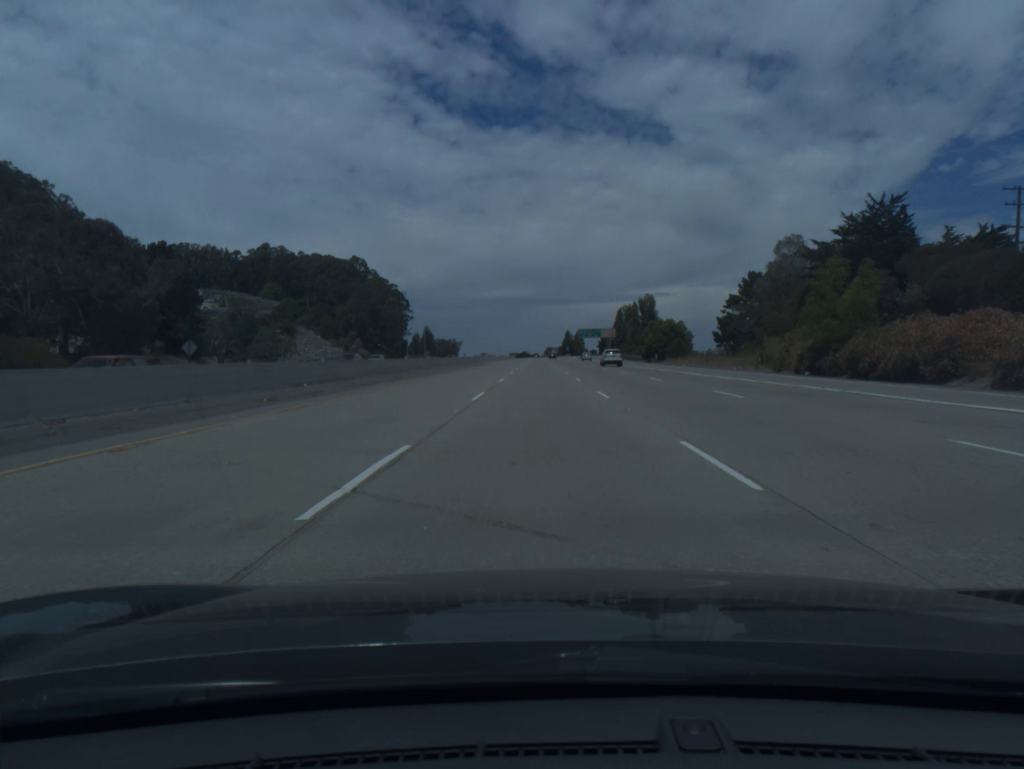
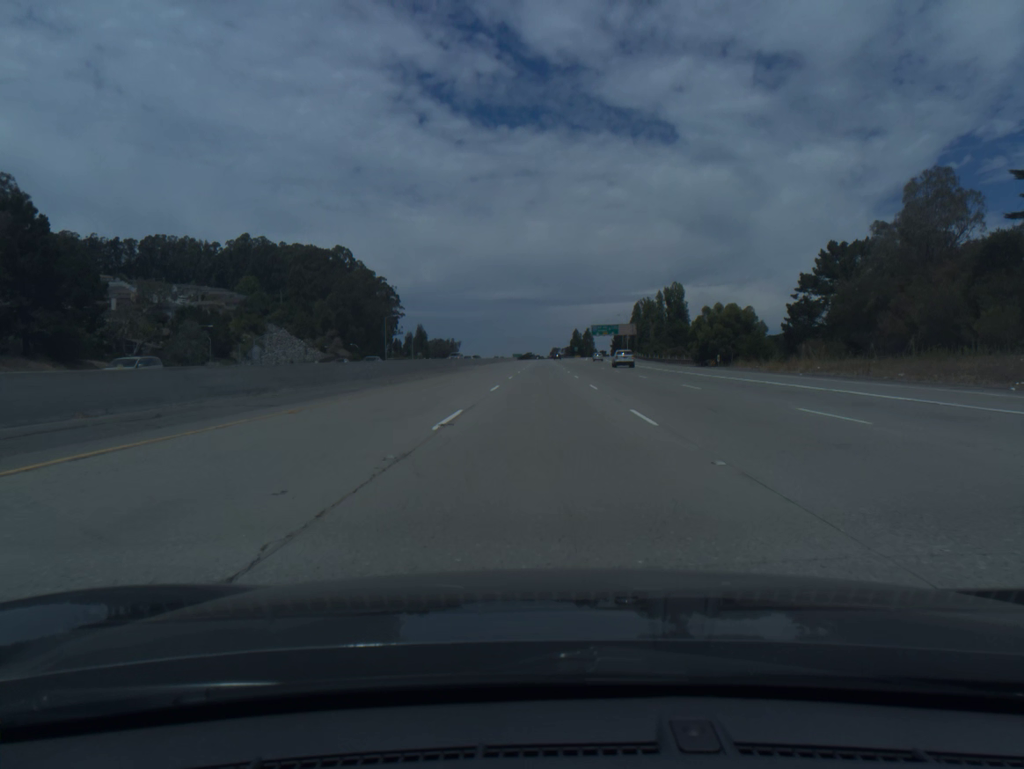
(0.0, +37.2) m; 0°
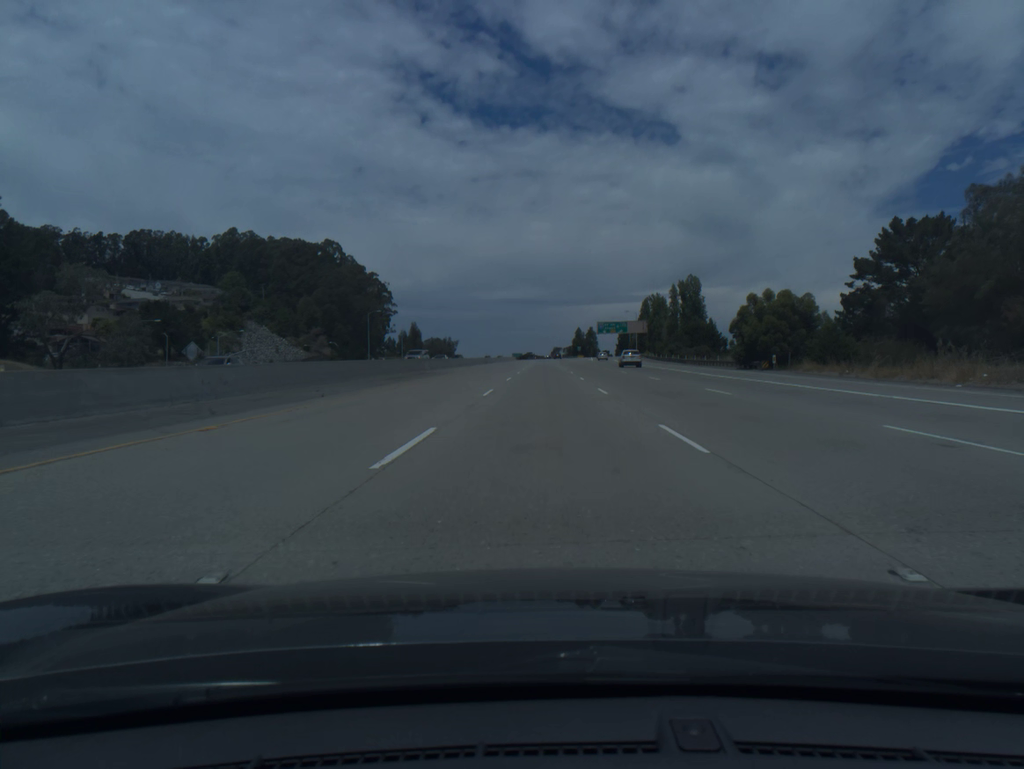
(0.0, +18.7) m; 0°
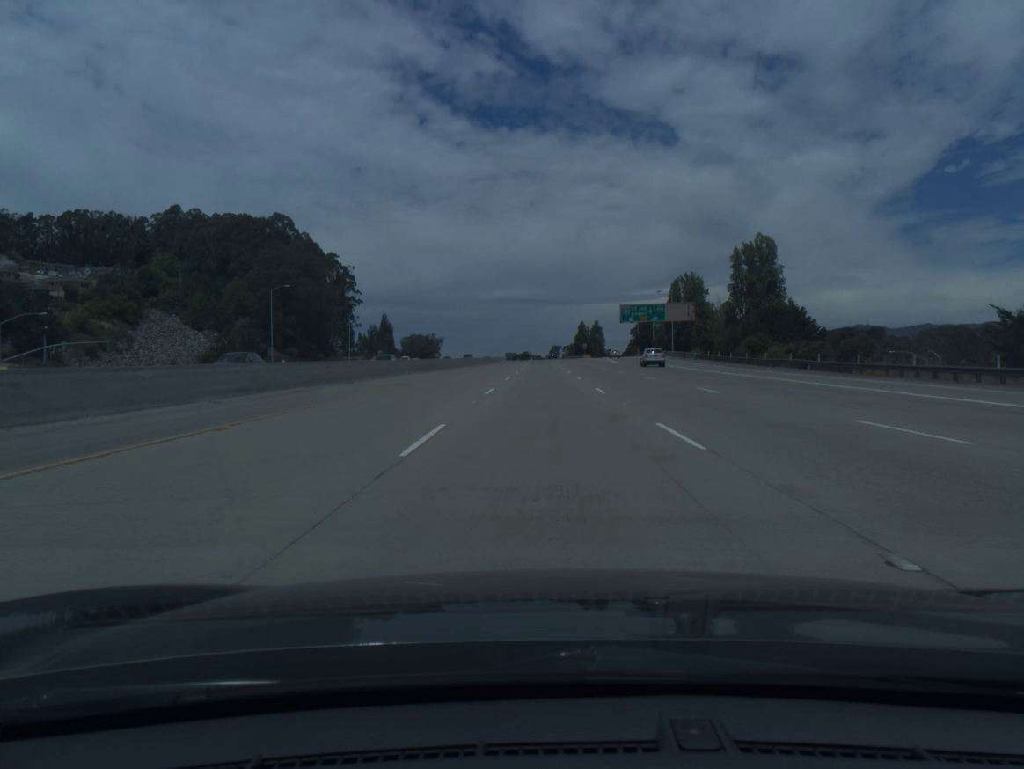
(0.0, +57.9) m; 0°
